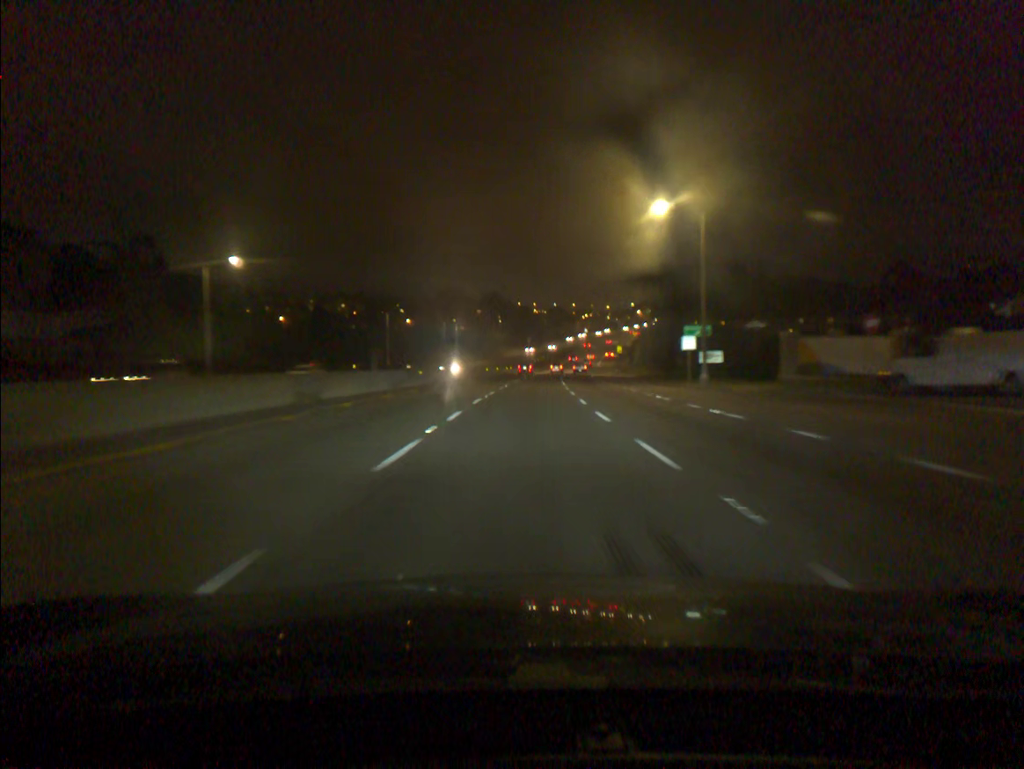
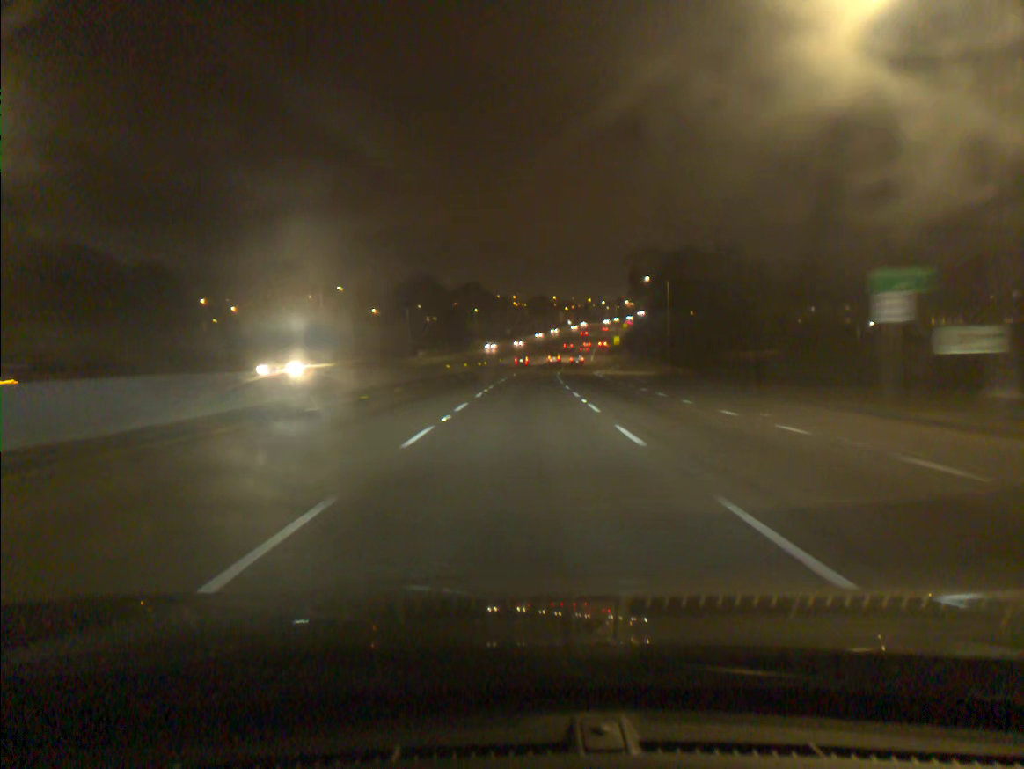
(+0.3, +27.3) m; +1°
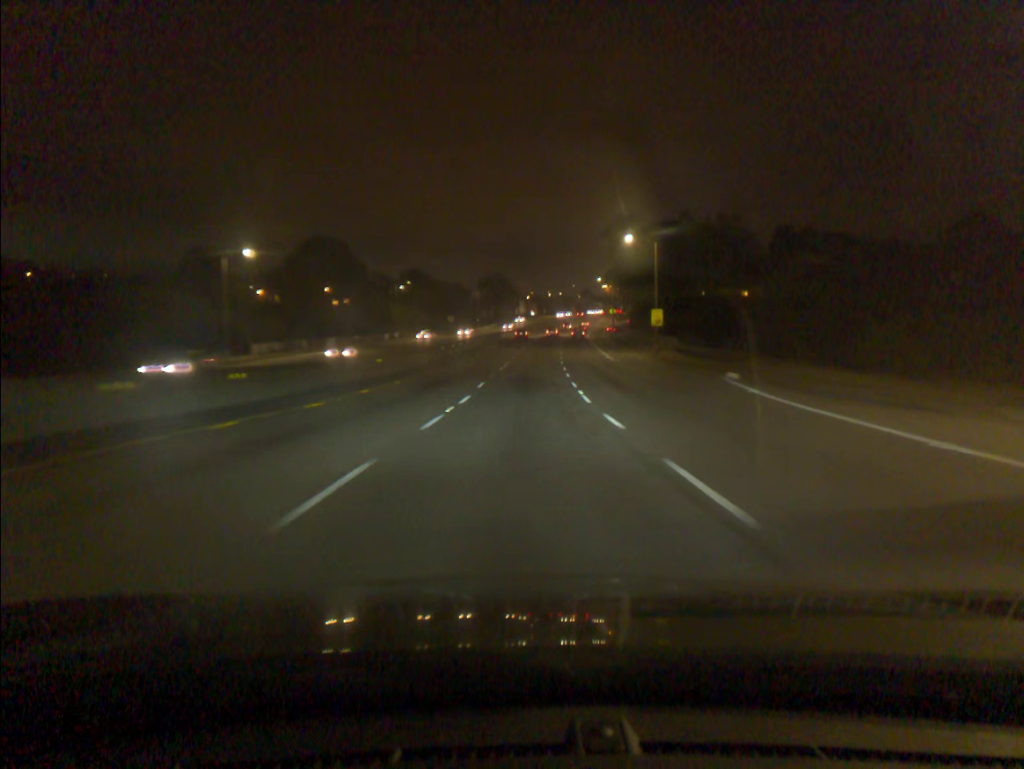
(+2.0, +71.7) m; +3°
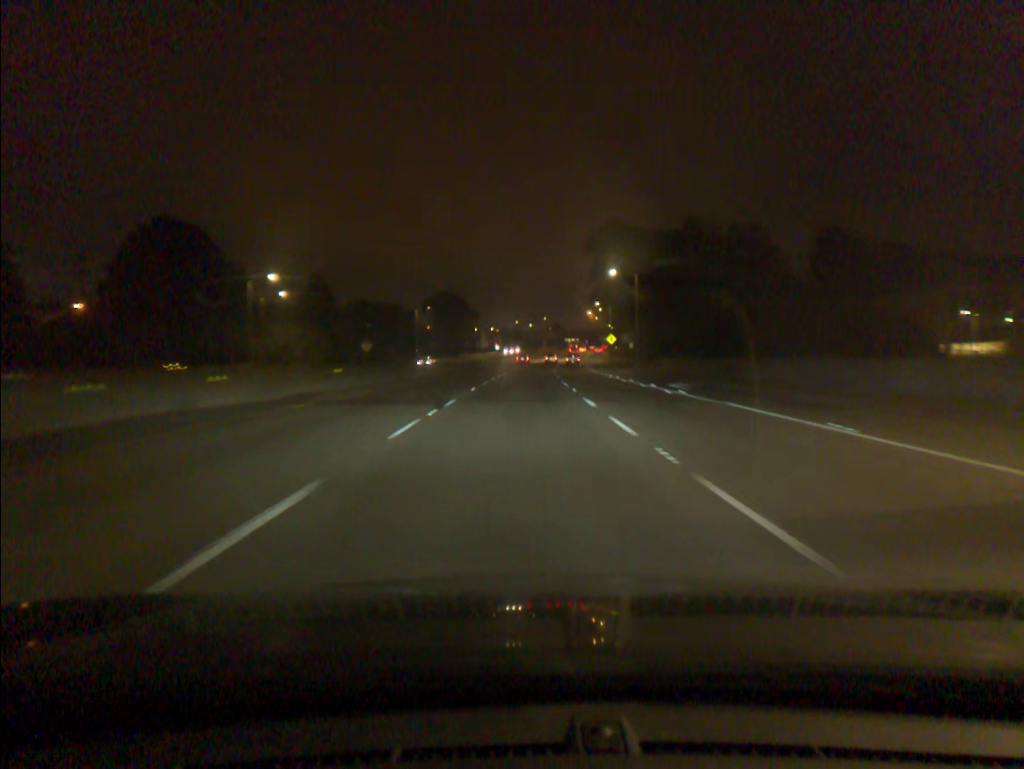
(+1.4, +60.0) m; +2°
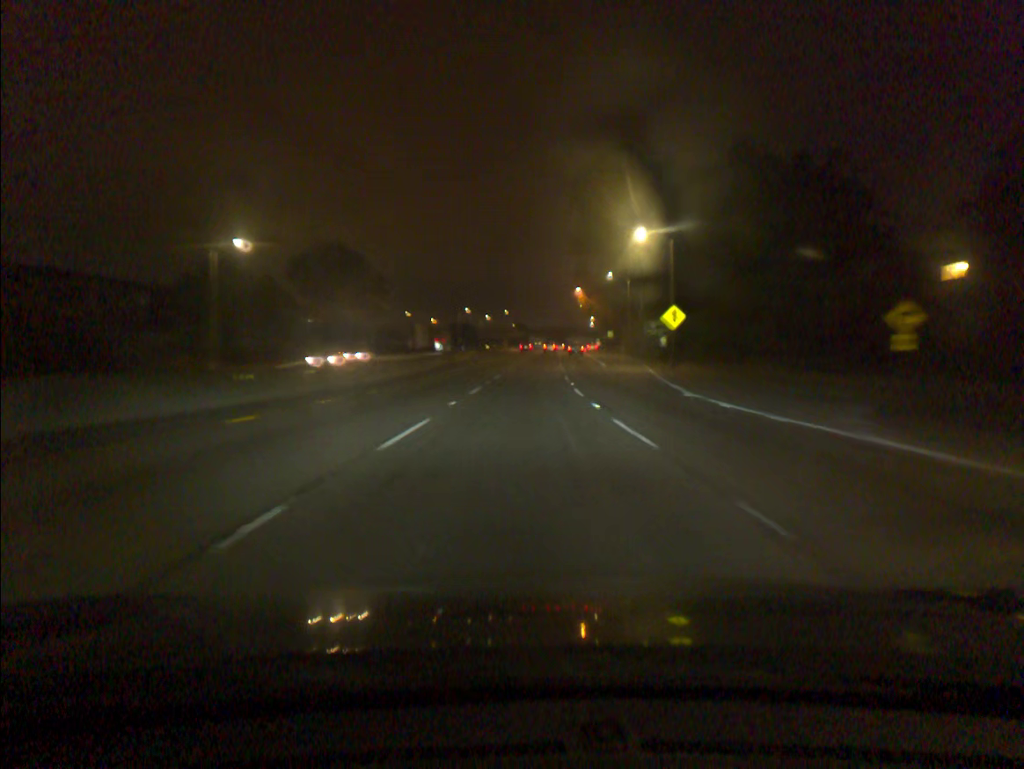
(+1.8, +76.6) m; +3°
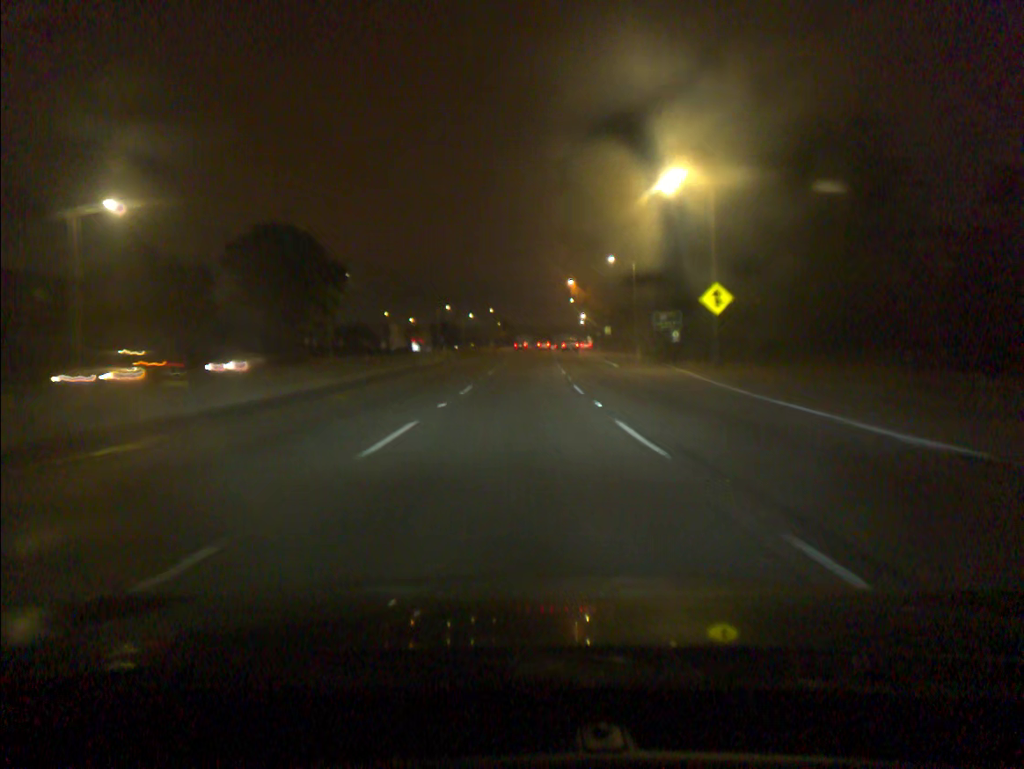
(+0.2, +15.7) m; +1°
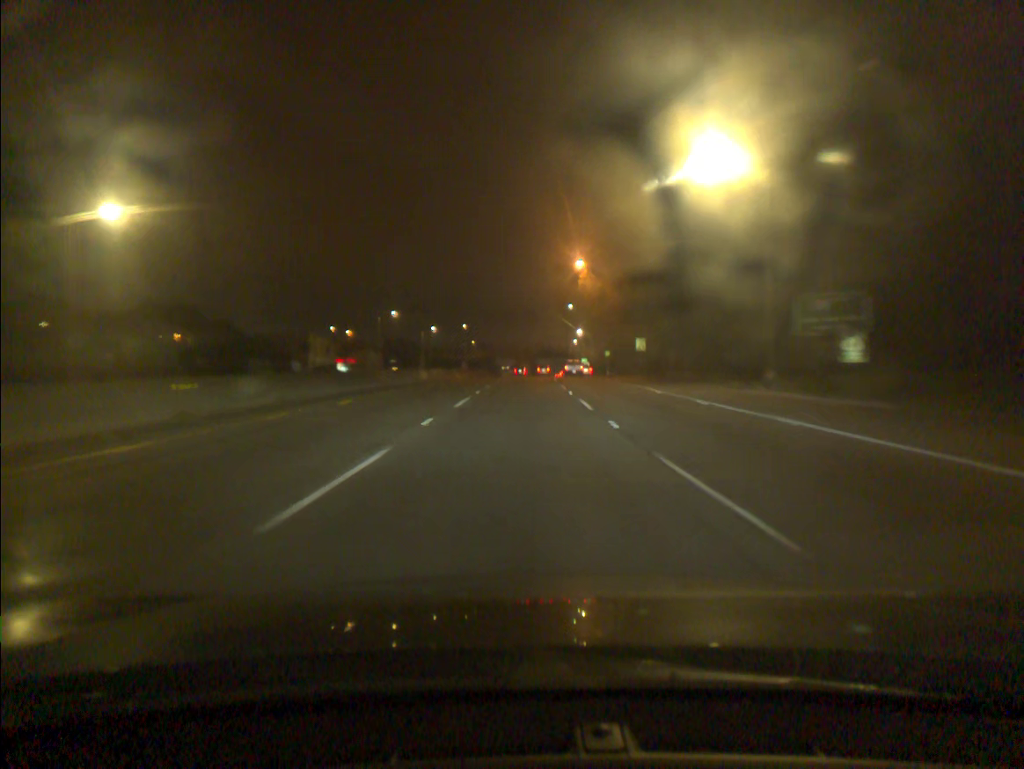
(+0.8, +47.8) m; +1°
